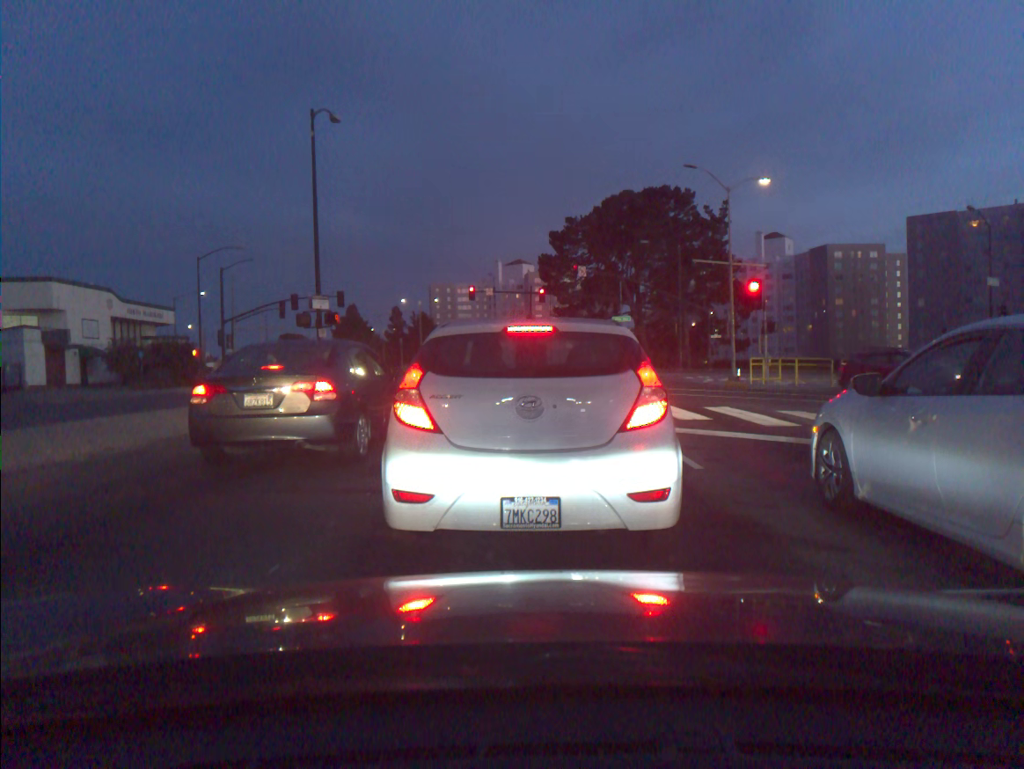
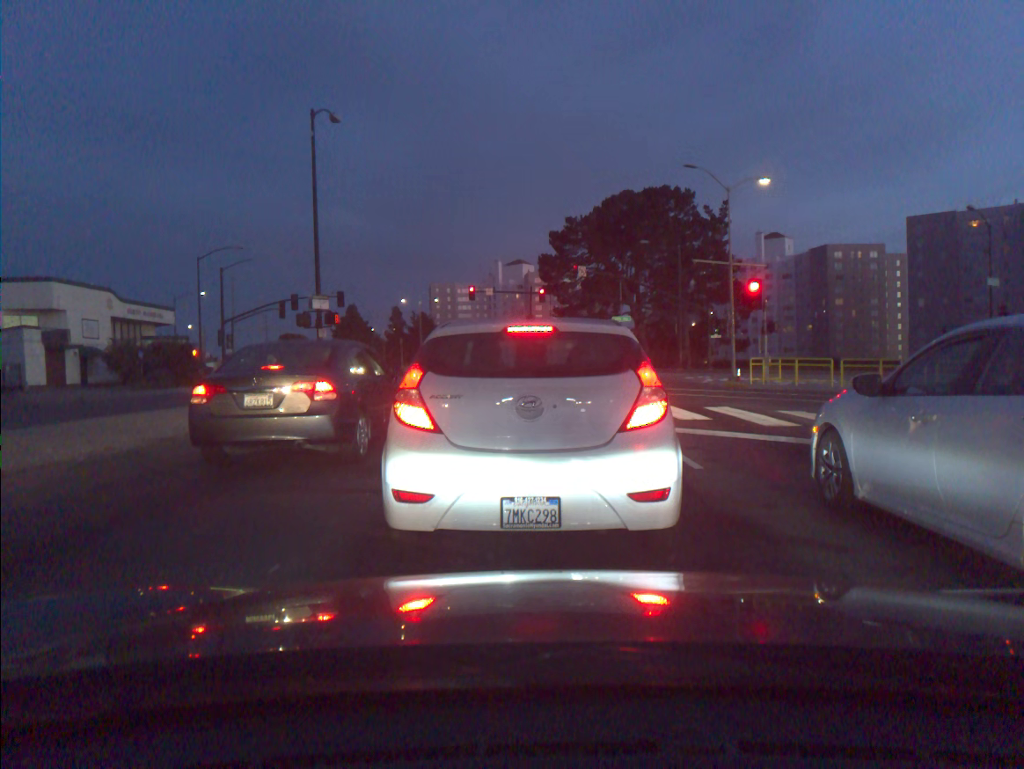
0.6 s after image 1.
(0.0, 0.0) m; 0°
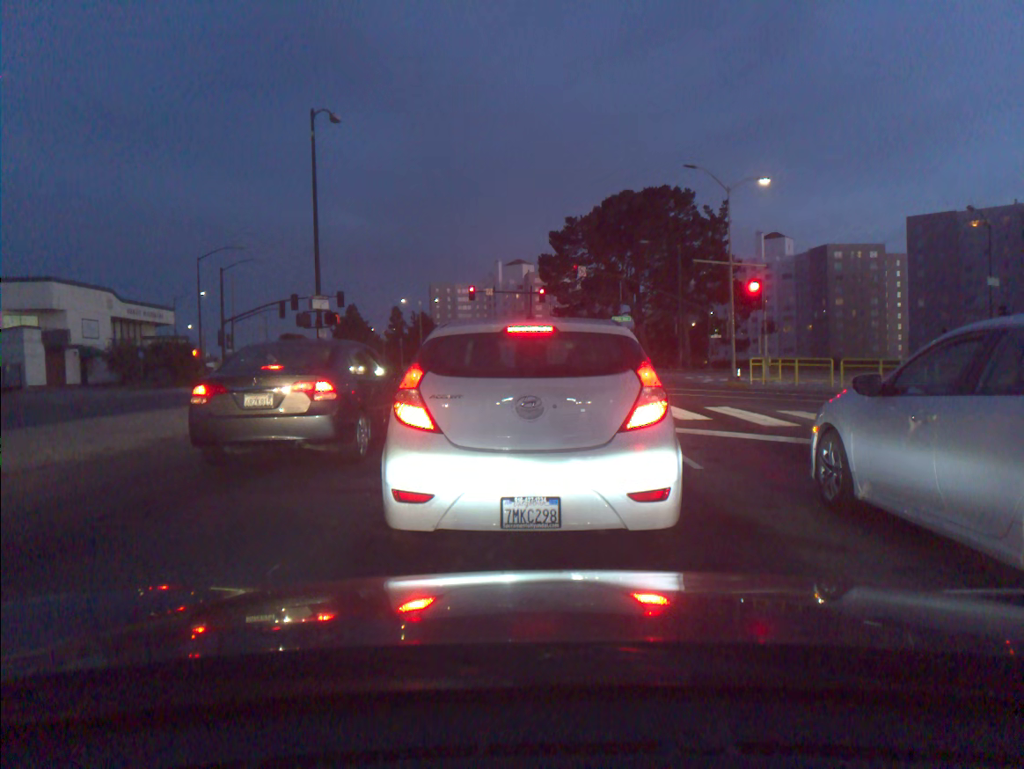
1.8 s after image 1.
(0.0, 0.0) m; 0°
